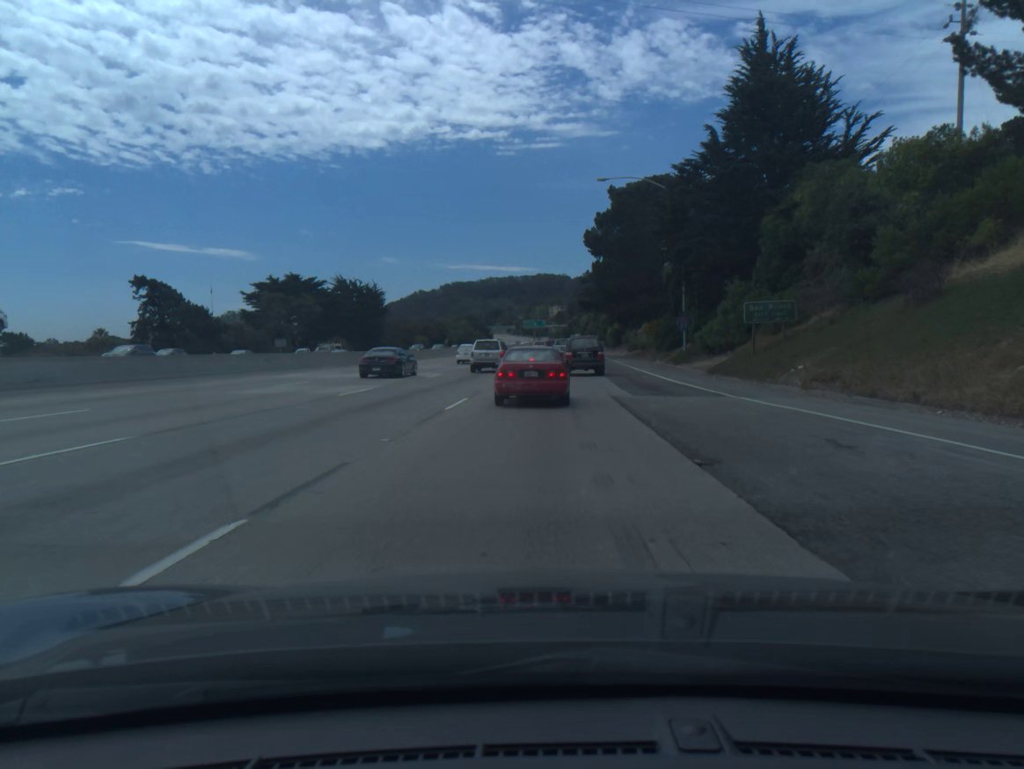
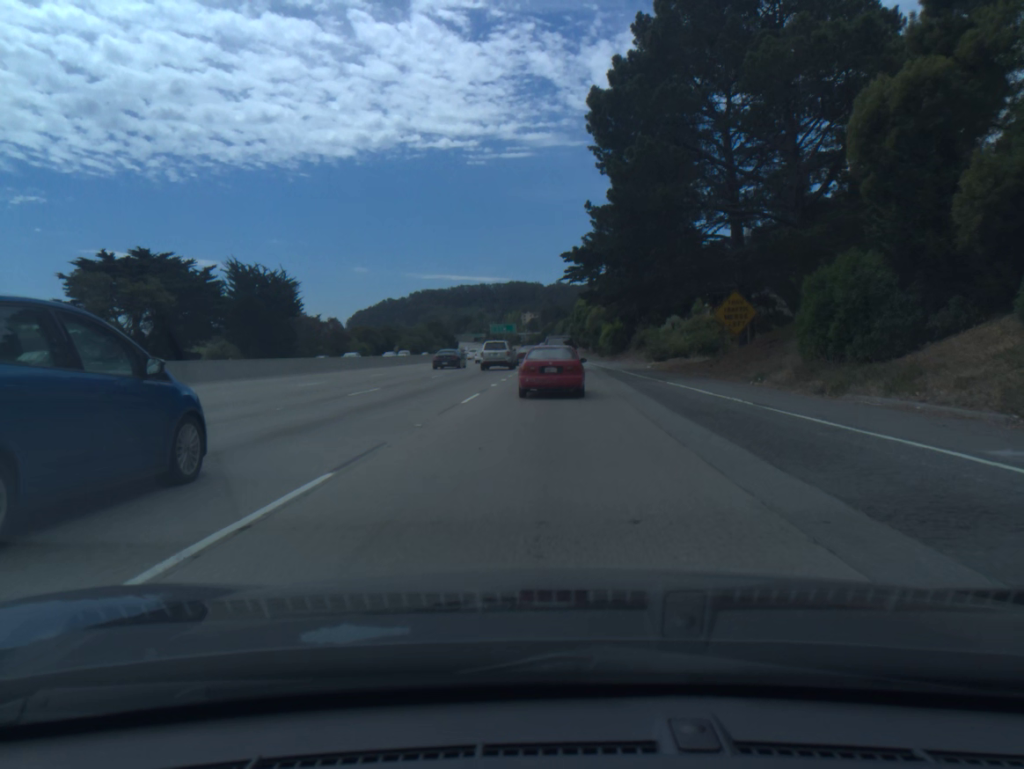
(+0.8, +41.9) m; +2°
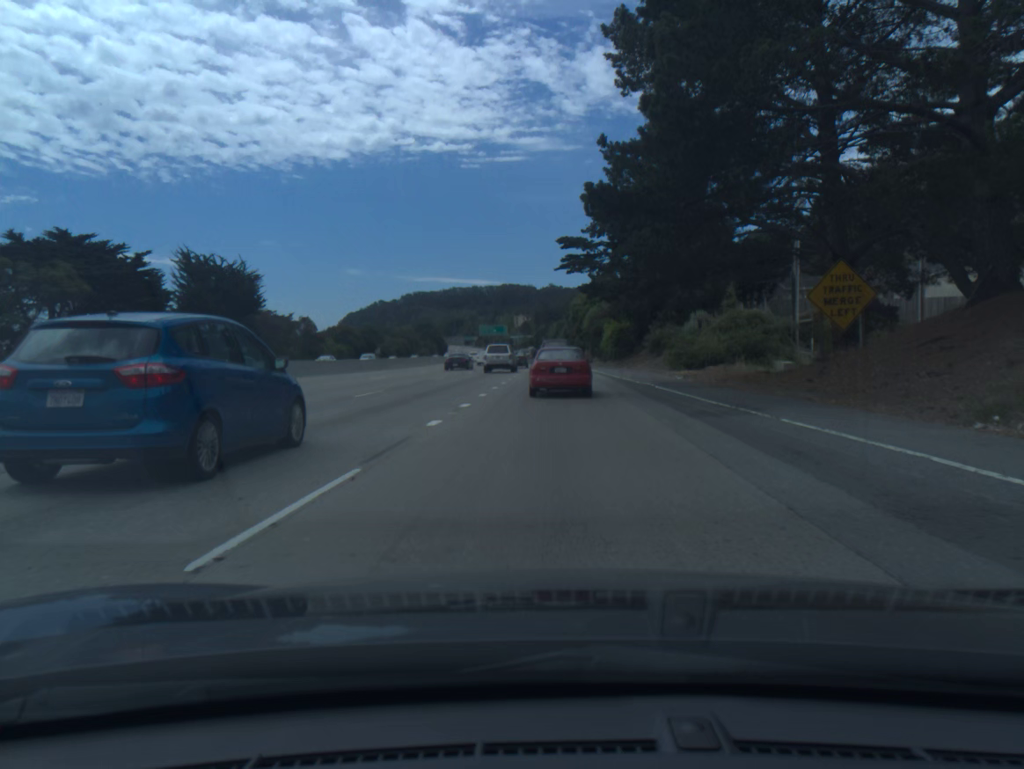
(0.0, +13.7) m; 0°
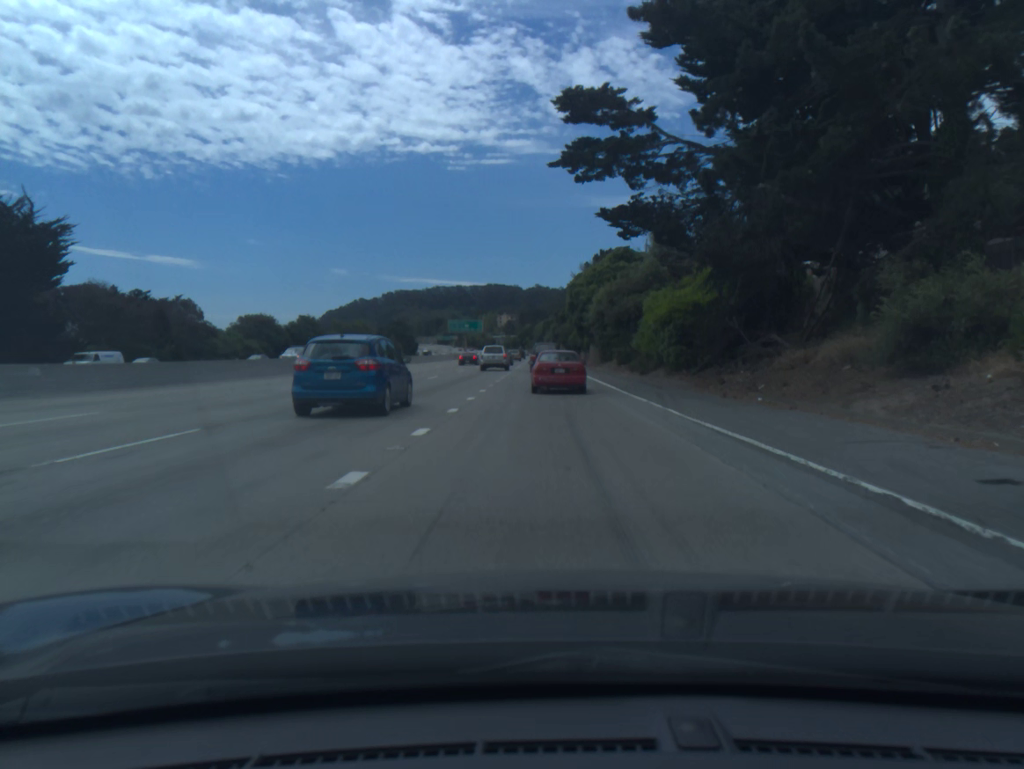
(+0.3, +41.5) m; +1°
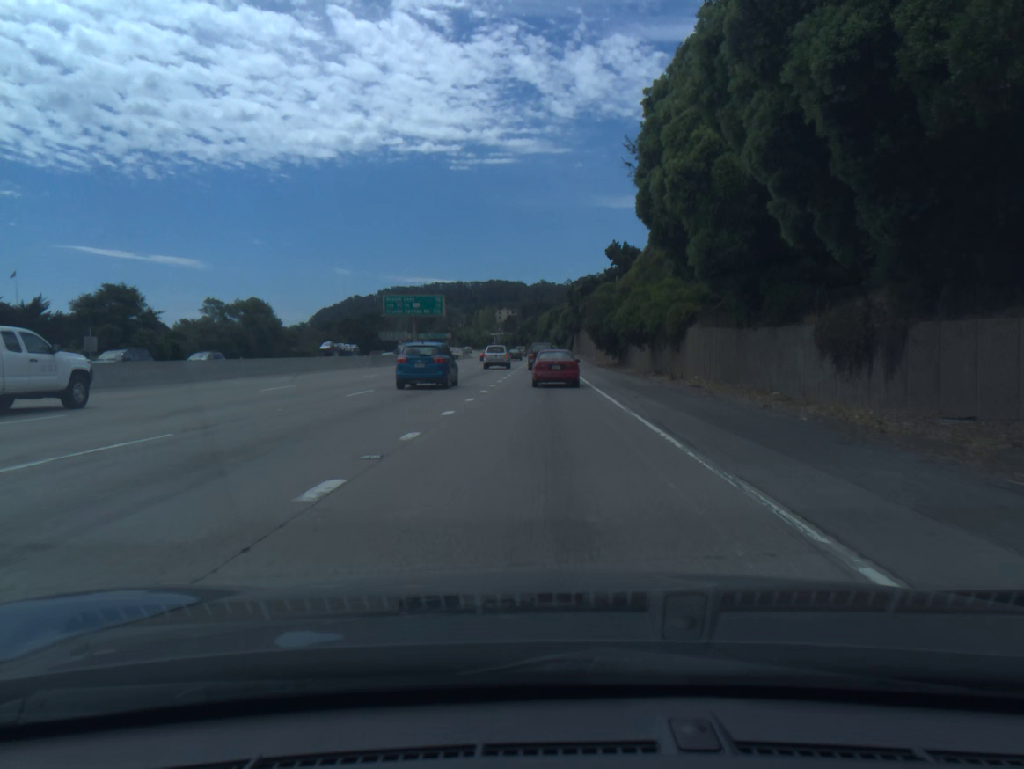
(+0.2, +72.3) m; 0°
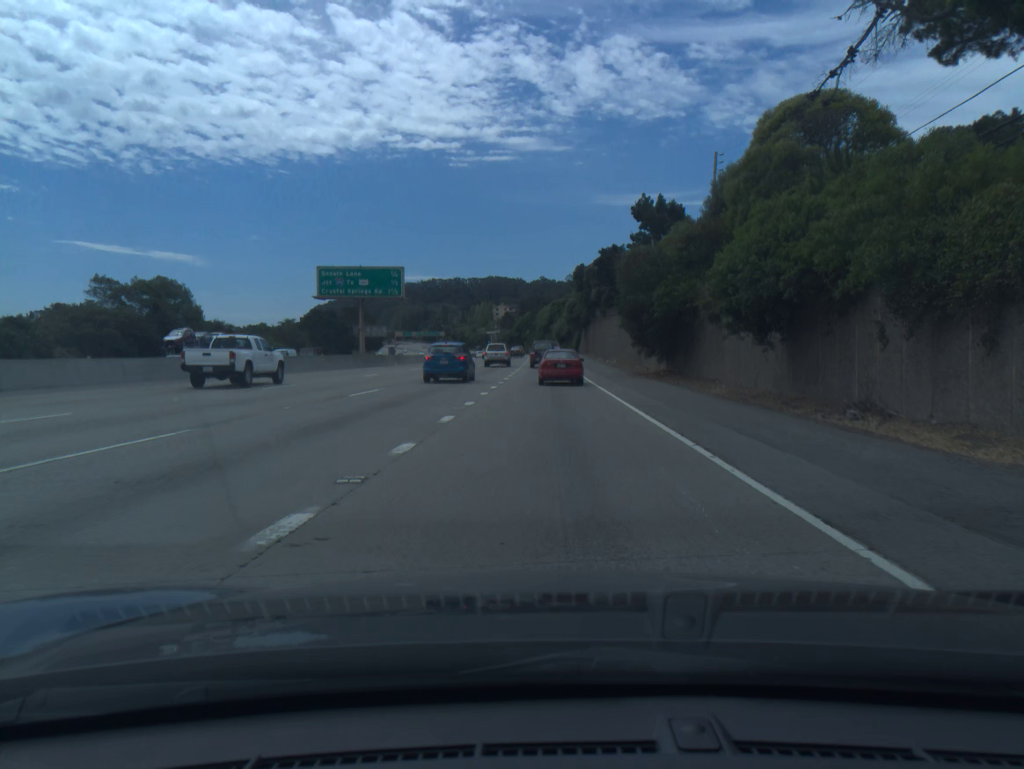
(0.0, +28.7) m; 0°
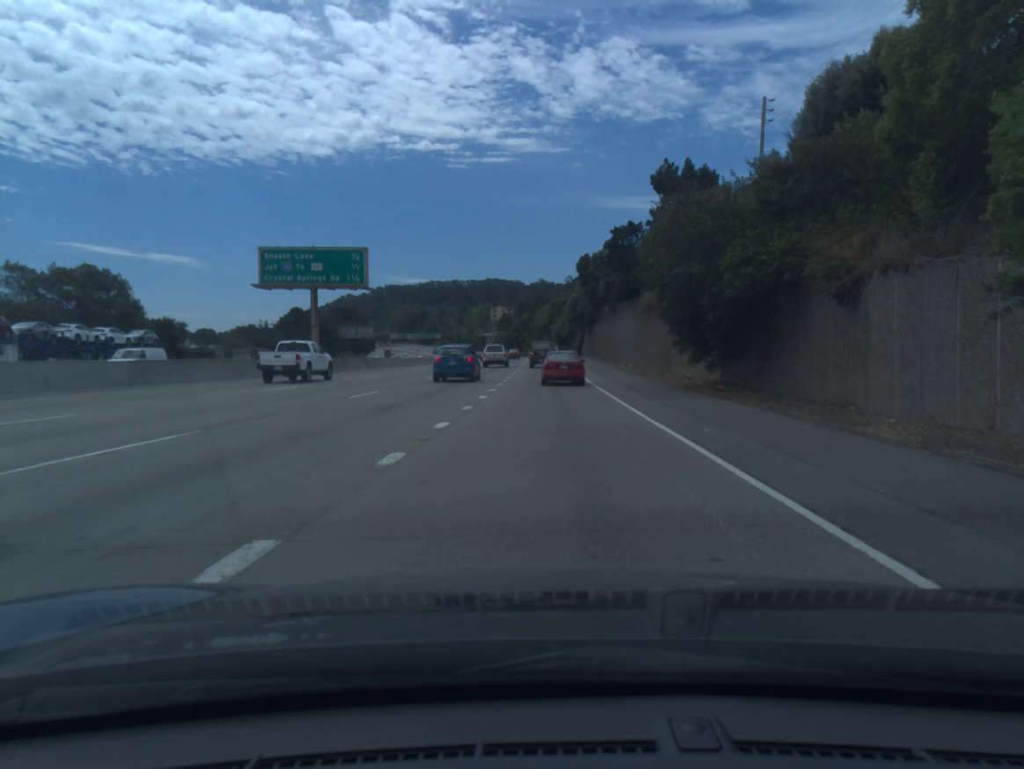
(0.0, +14.2) m; 0°
